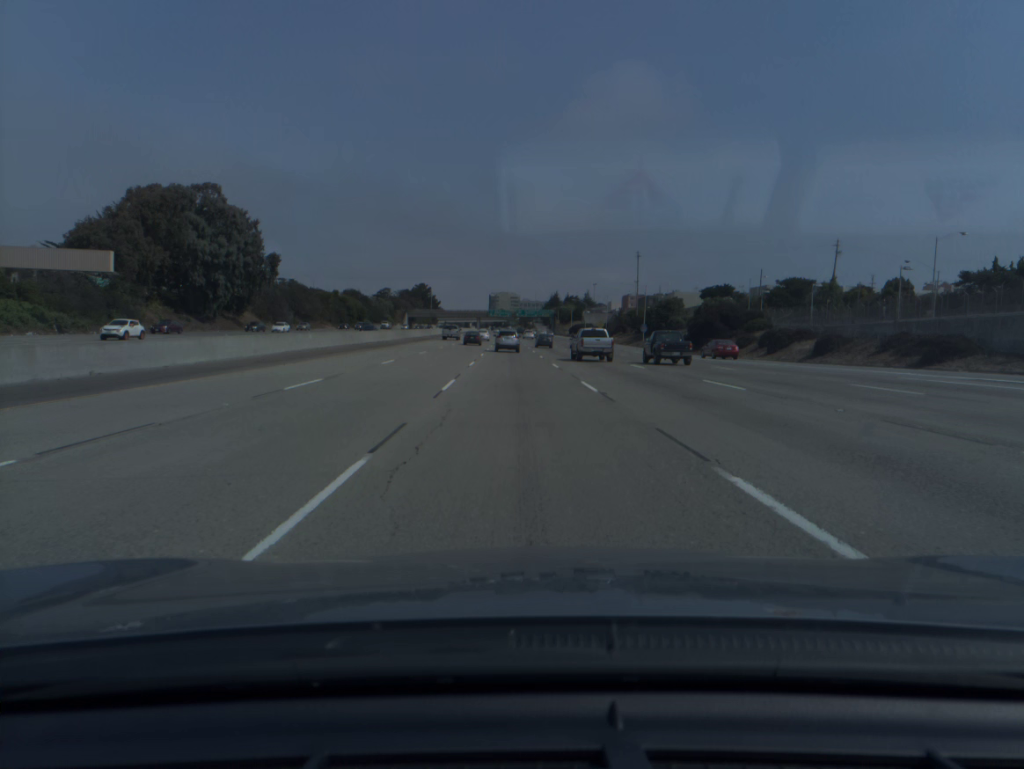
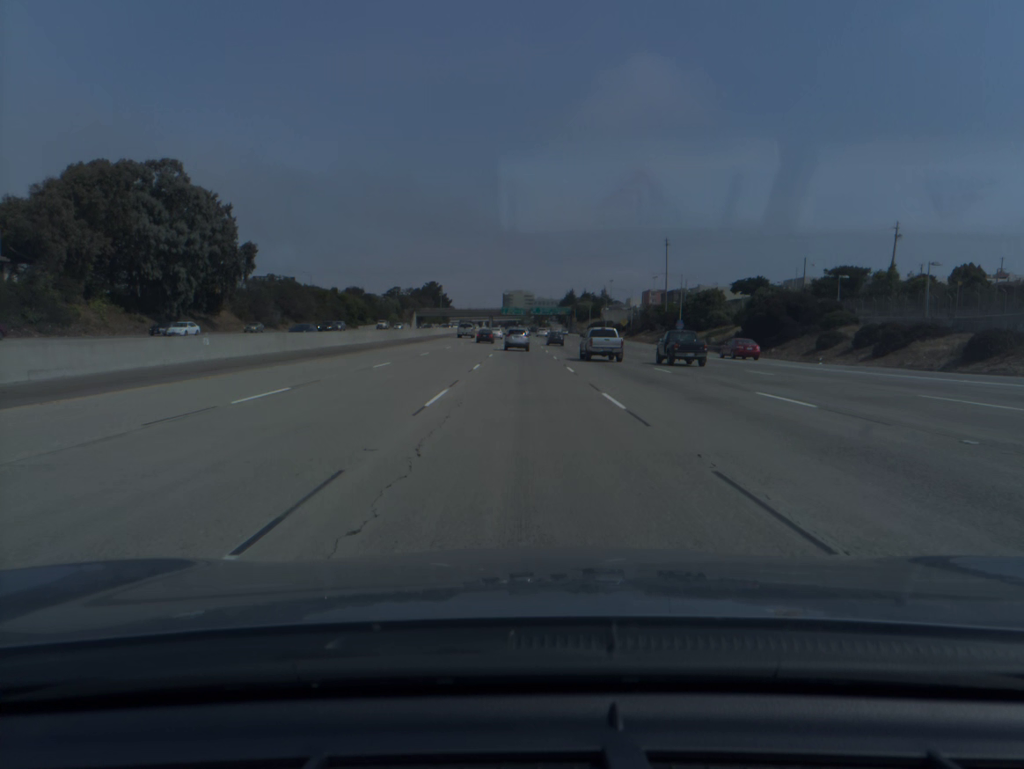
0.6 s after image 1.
(-0.2, +18.3) m; -1°
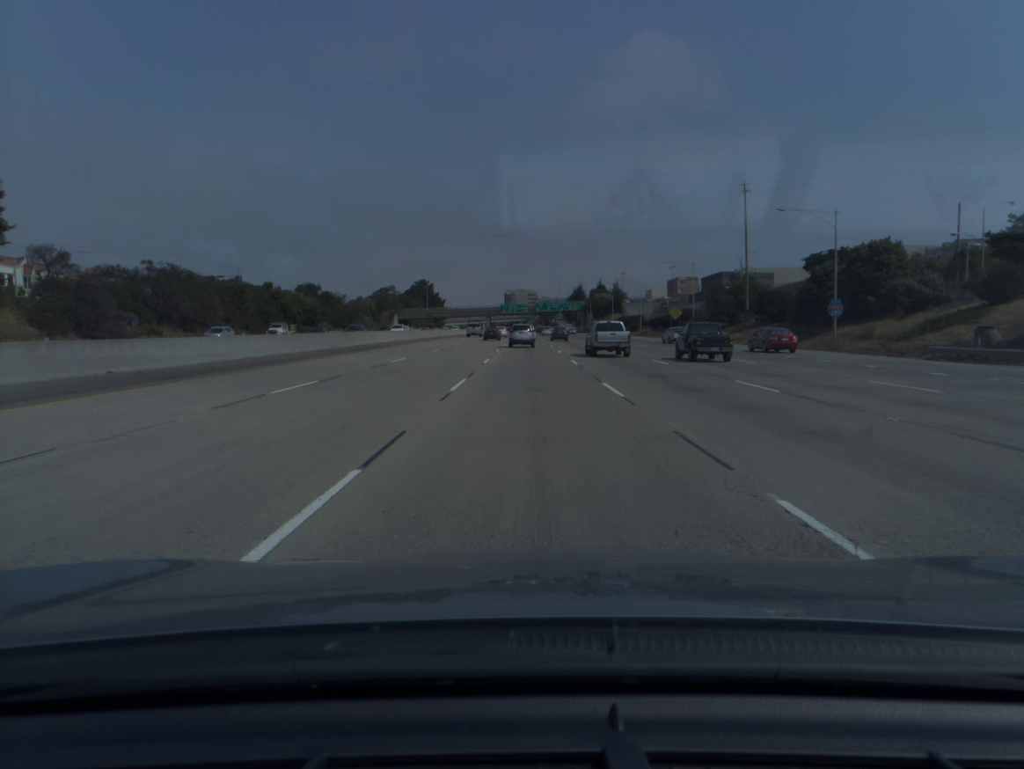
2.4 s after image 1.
(-0.4, +54.7) m; 0°
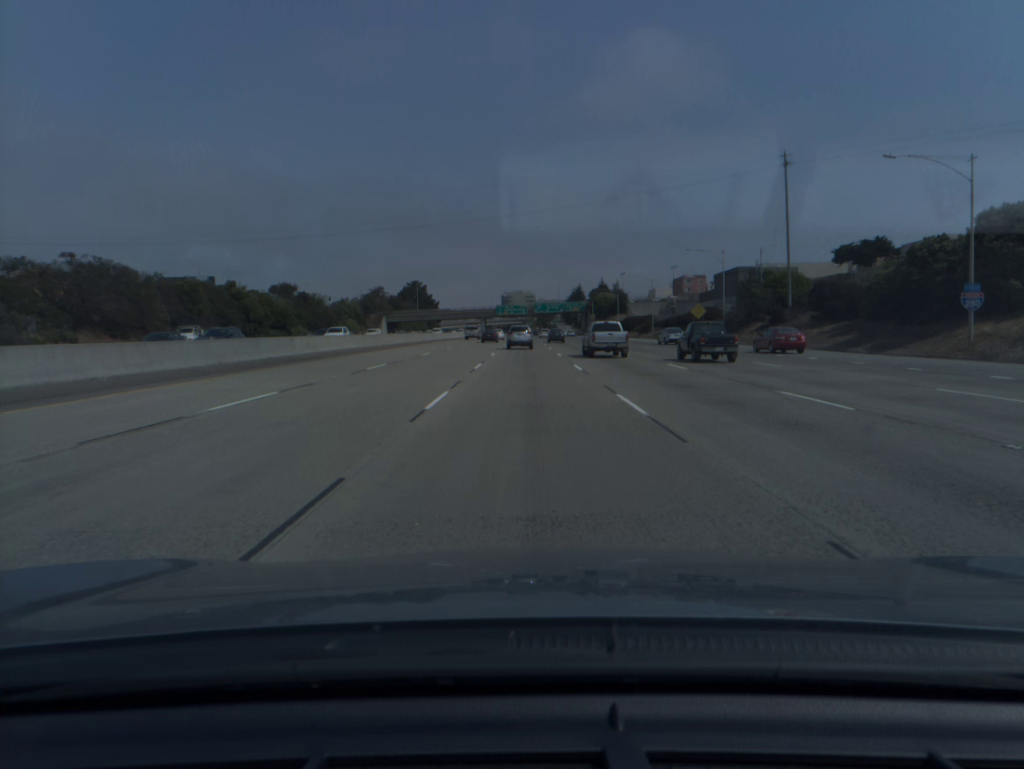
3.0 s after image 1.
(0.0, +18.1) m; 0°
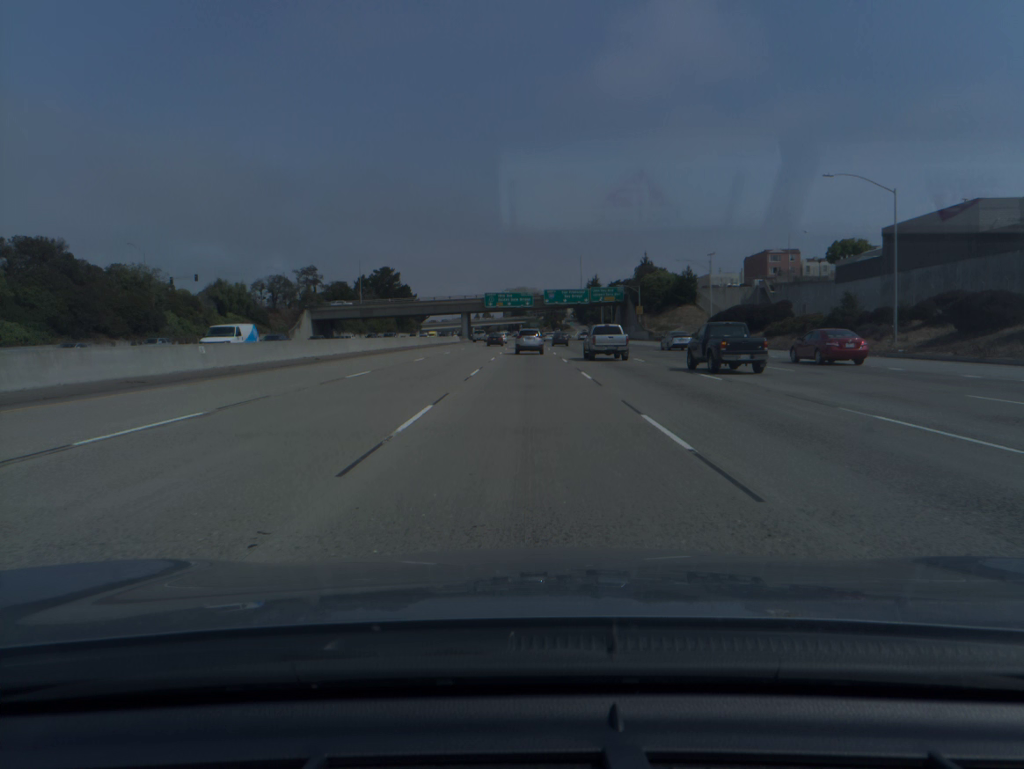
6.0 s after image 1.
(-0.2, +89.1) m; 0°
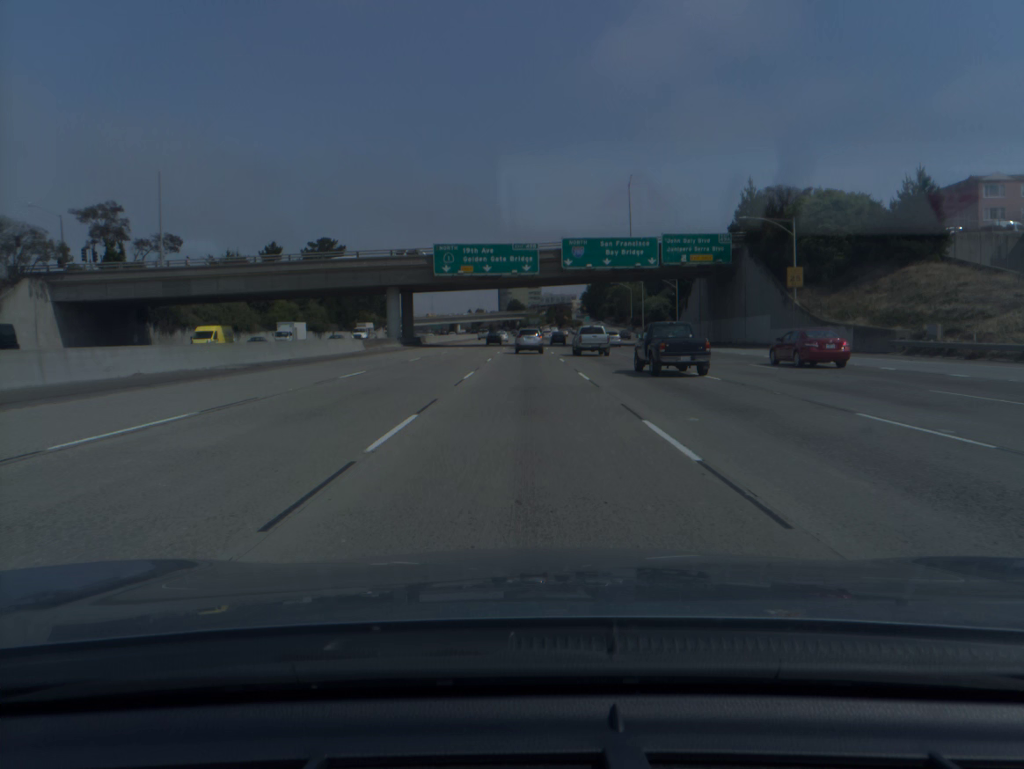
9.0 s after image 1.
(+0.1, +86.0) m; 0°
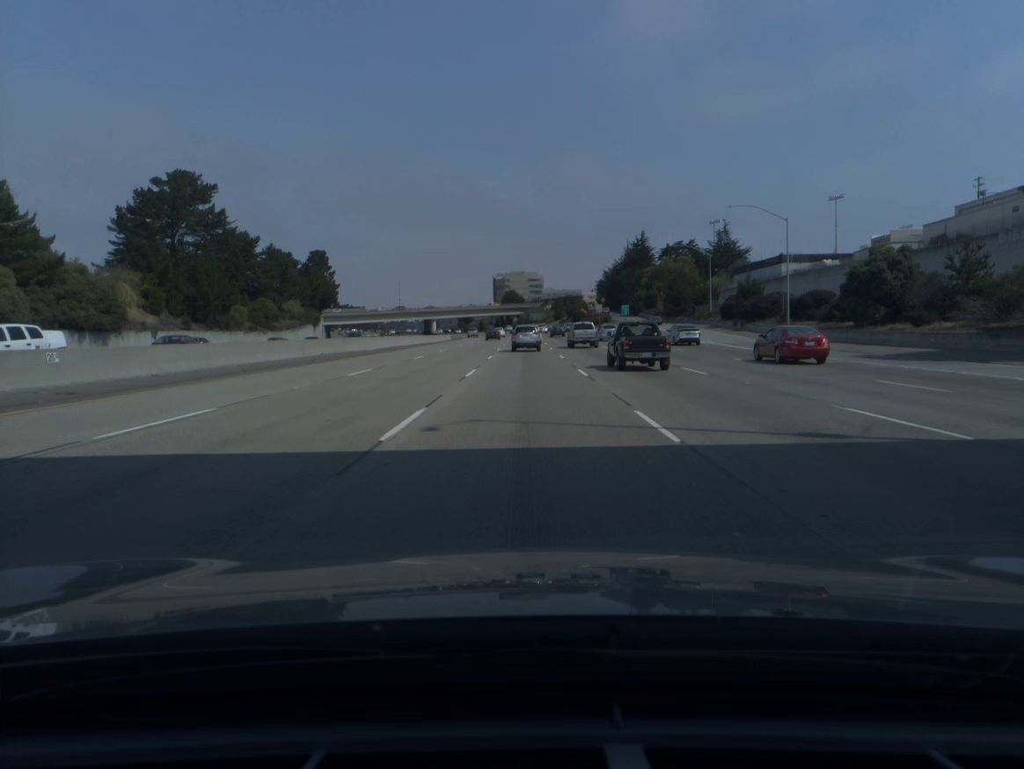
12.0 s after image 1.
(-0.1, +84.5) m; 0°
